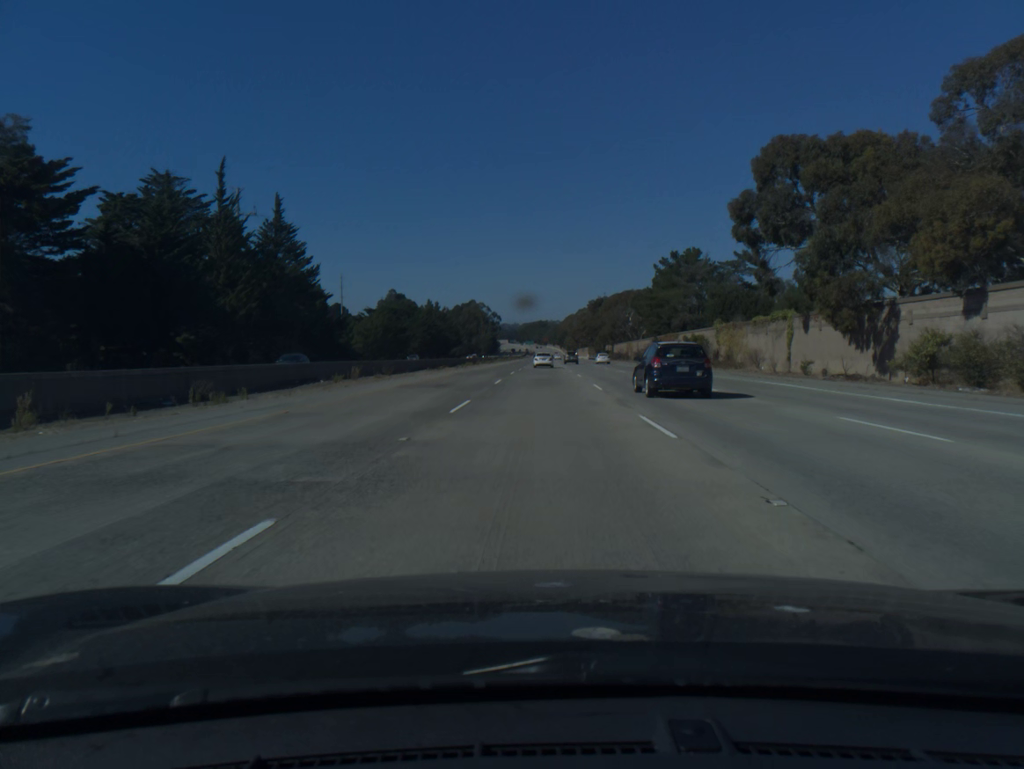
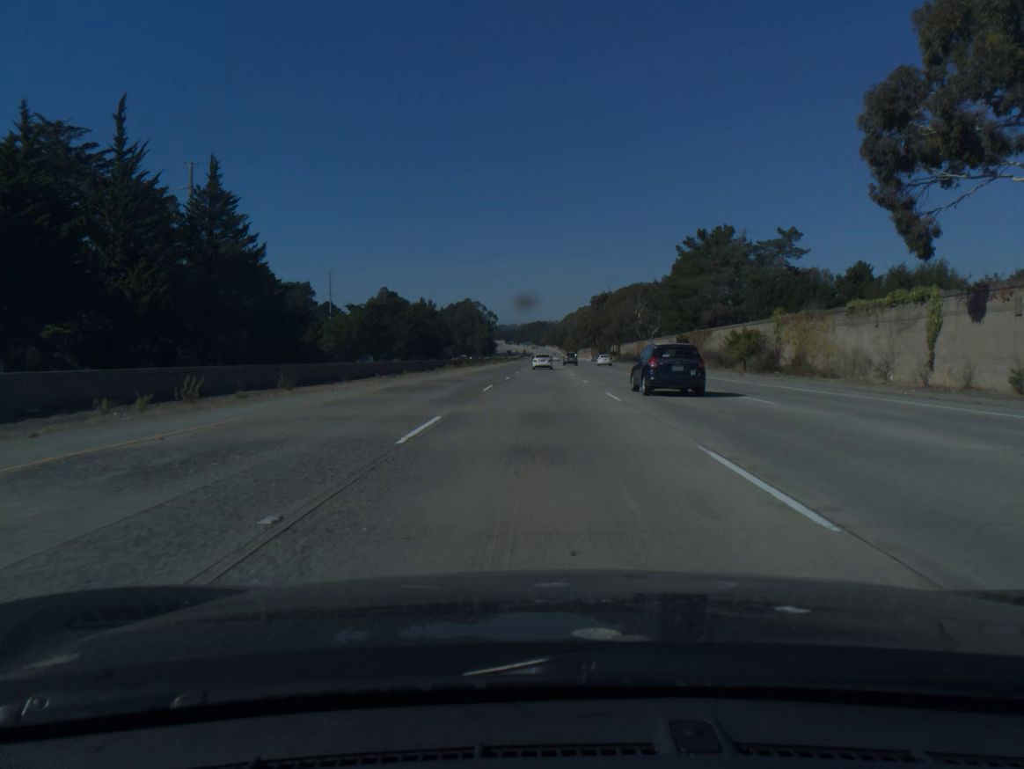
(0.0, +20.5) m; 0°
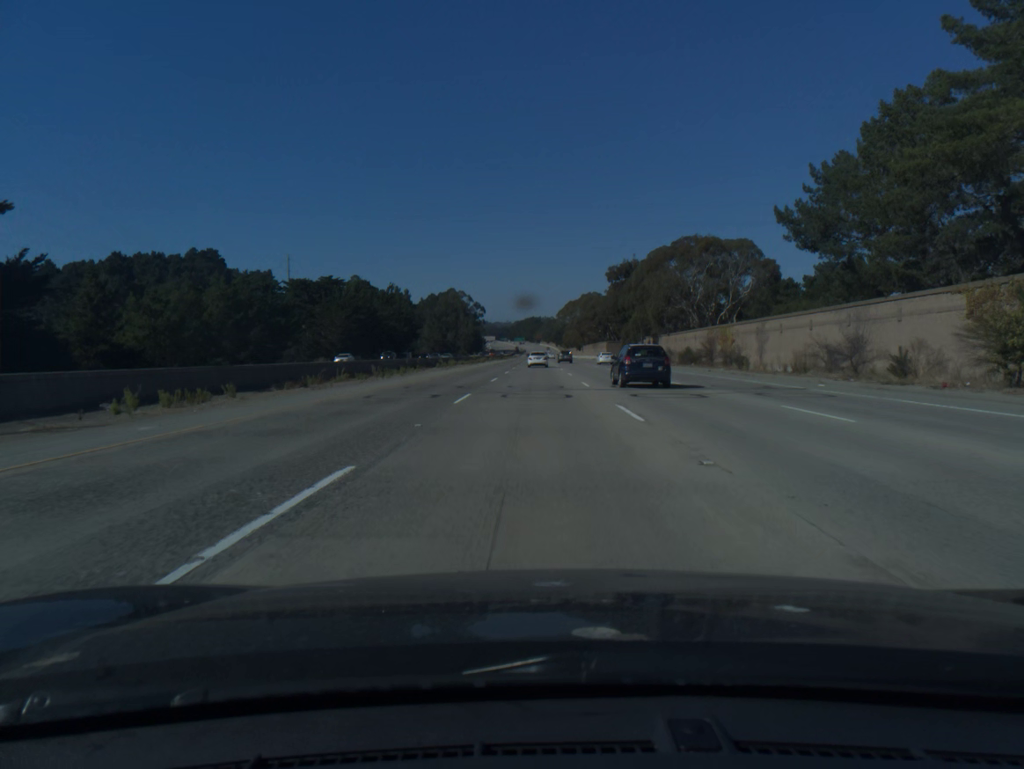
(+0.3, +64.5) m; 0°
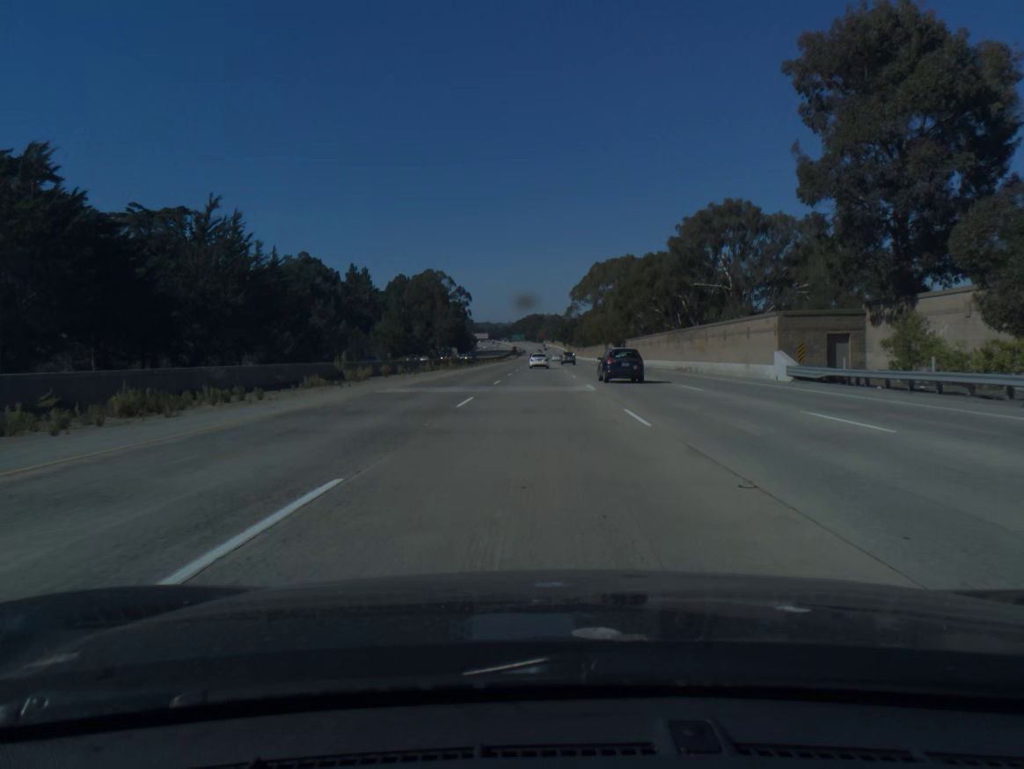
(-0.5, +102.9) m; 0°
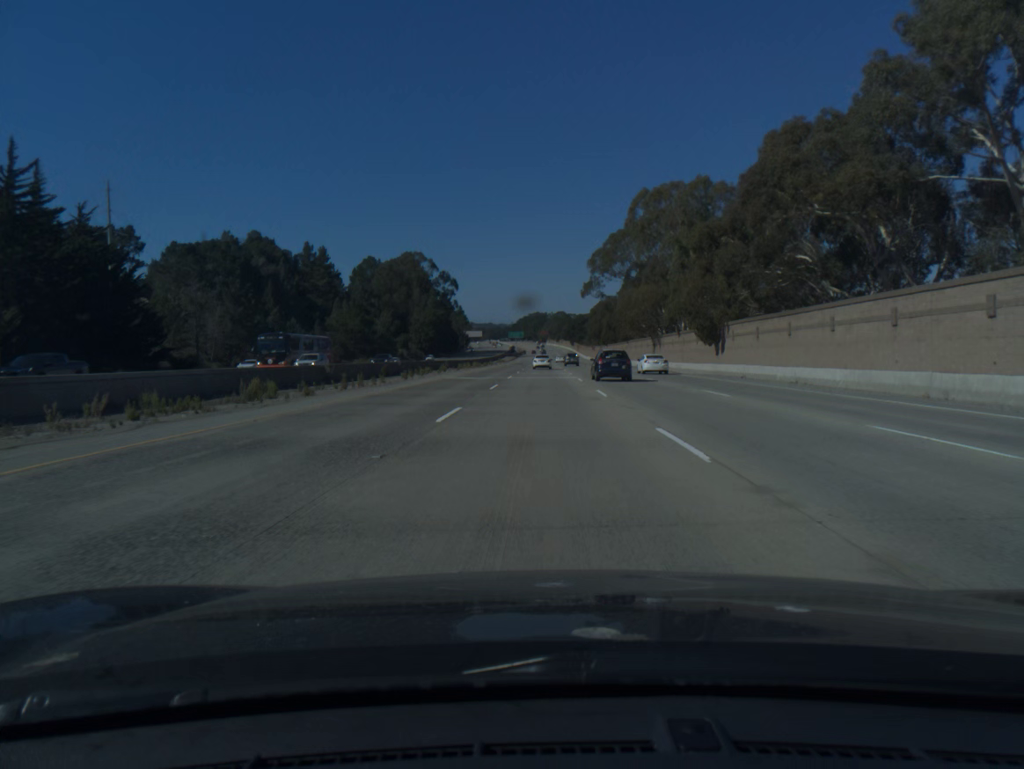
(0.0, +62.5) m; 0°
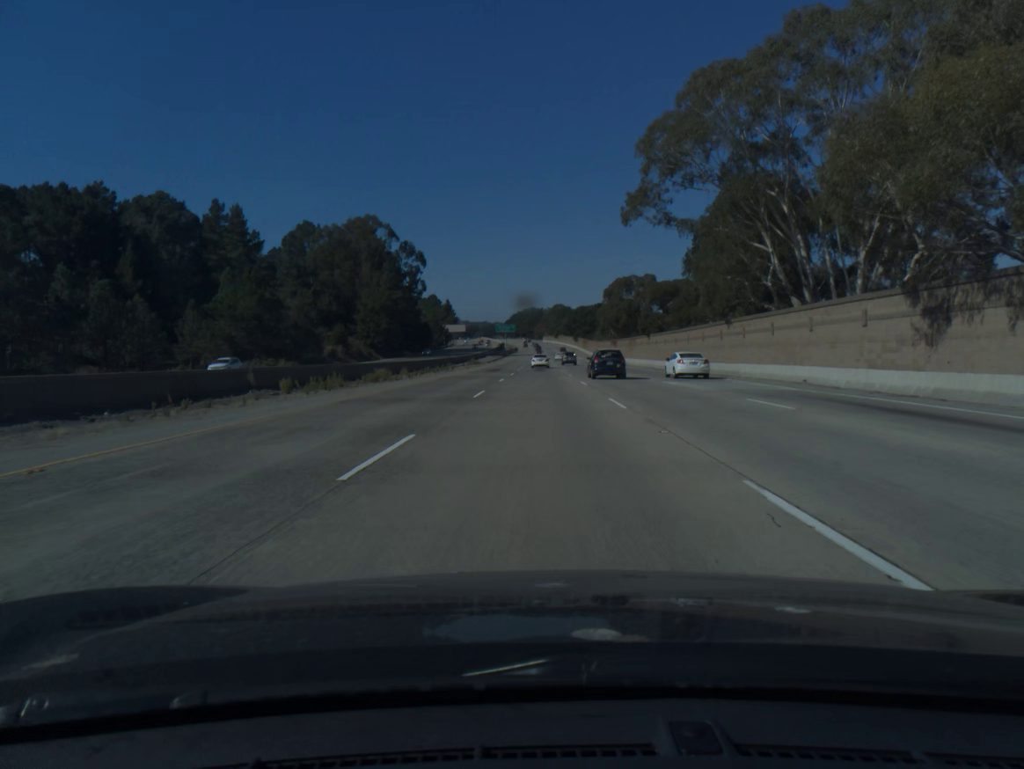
(+0.1, +64.8) m; 0°
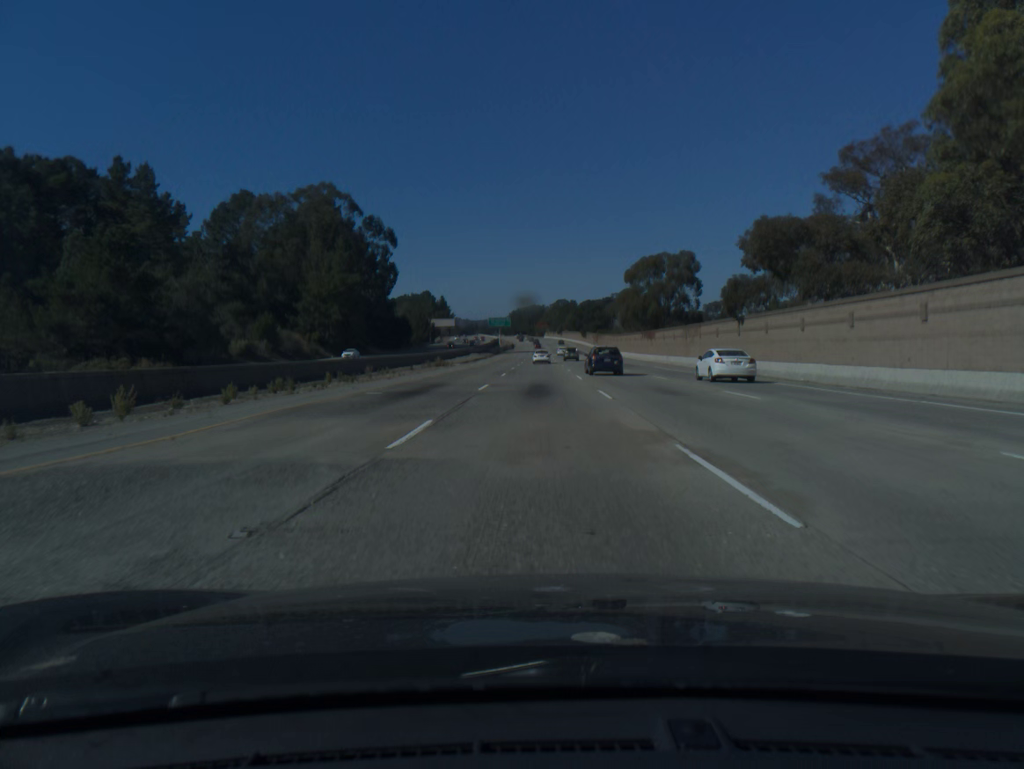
(0.0, +41.3) m; 0°
